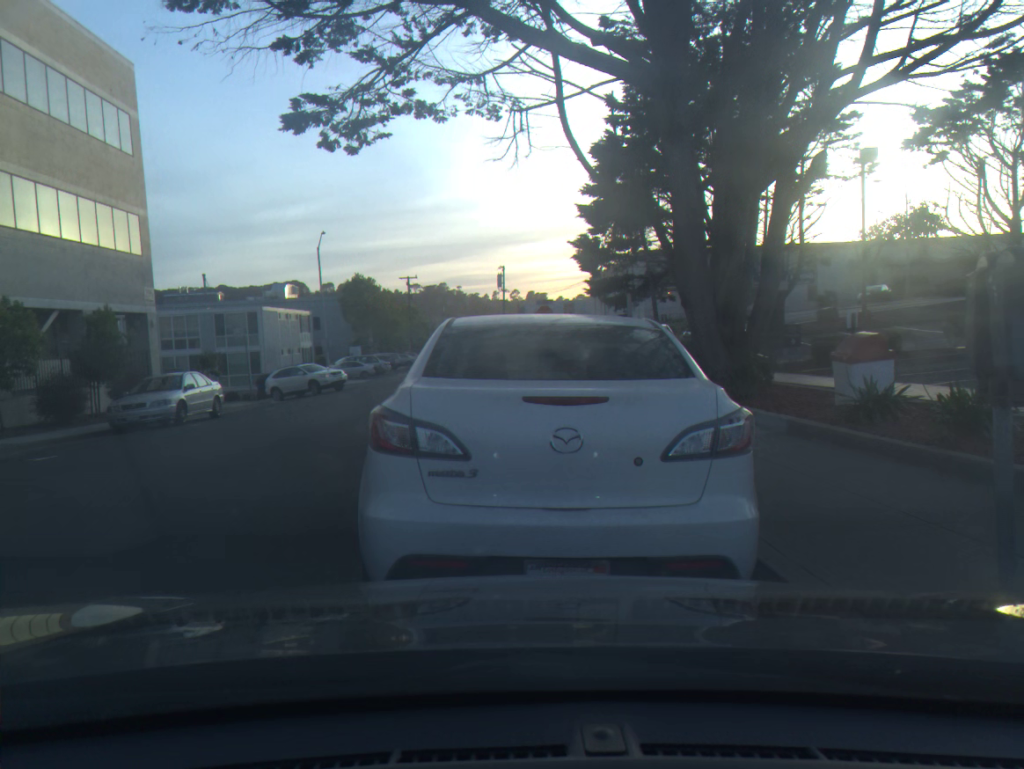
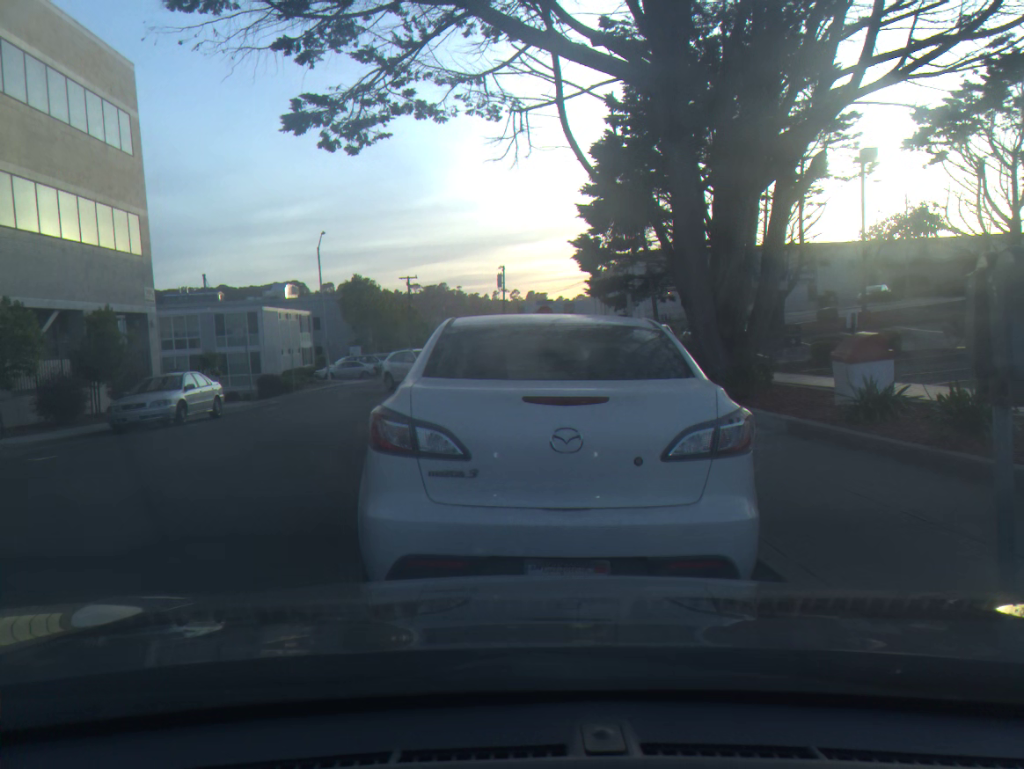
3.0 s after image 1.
(0.0, 0.0) m; 0°
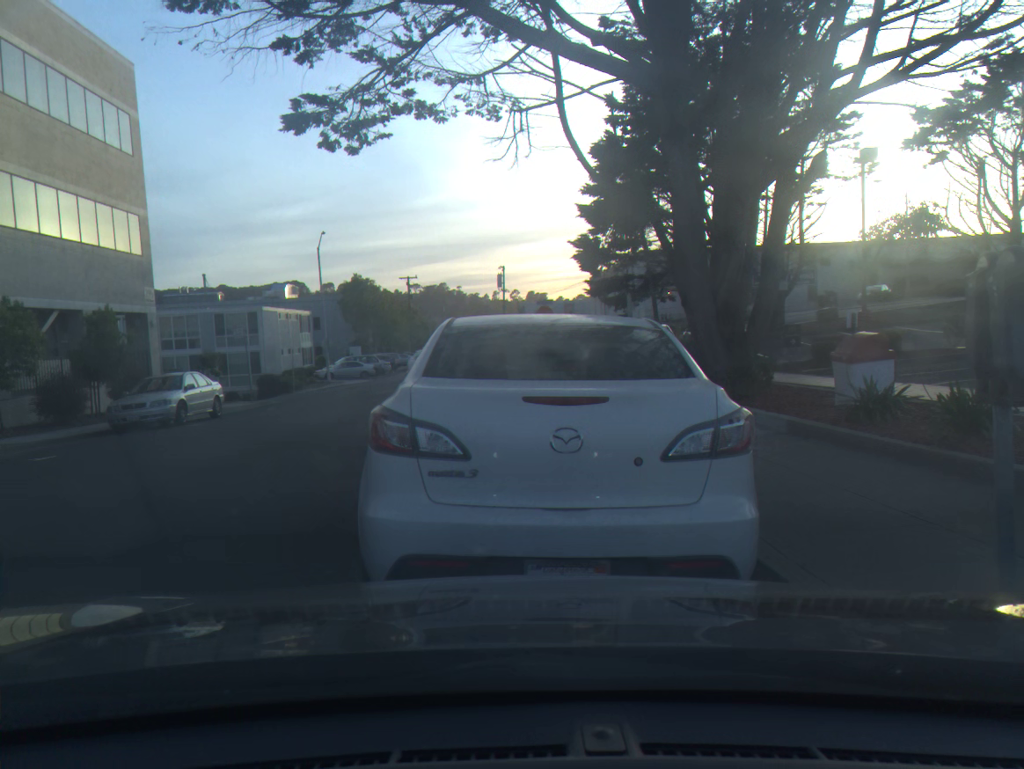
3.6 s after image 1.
(0.0, 0.0) m; 0°
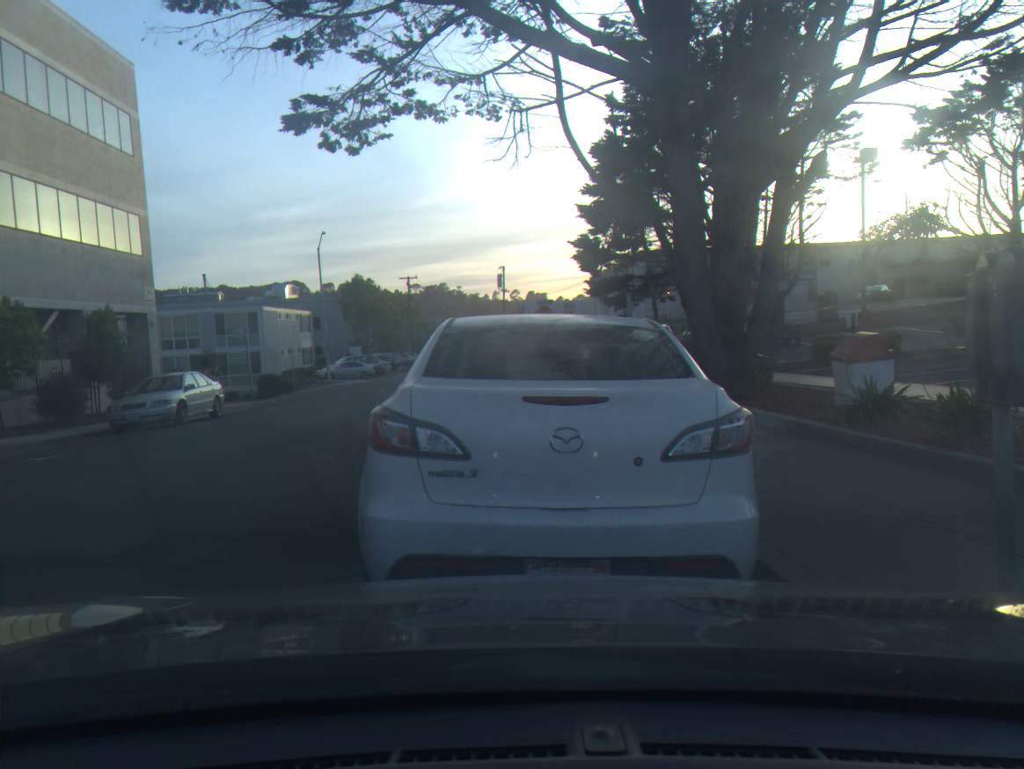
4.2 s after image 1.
(0.0, 0.0) m; 0°
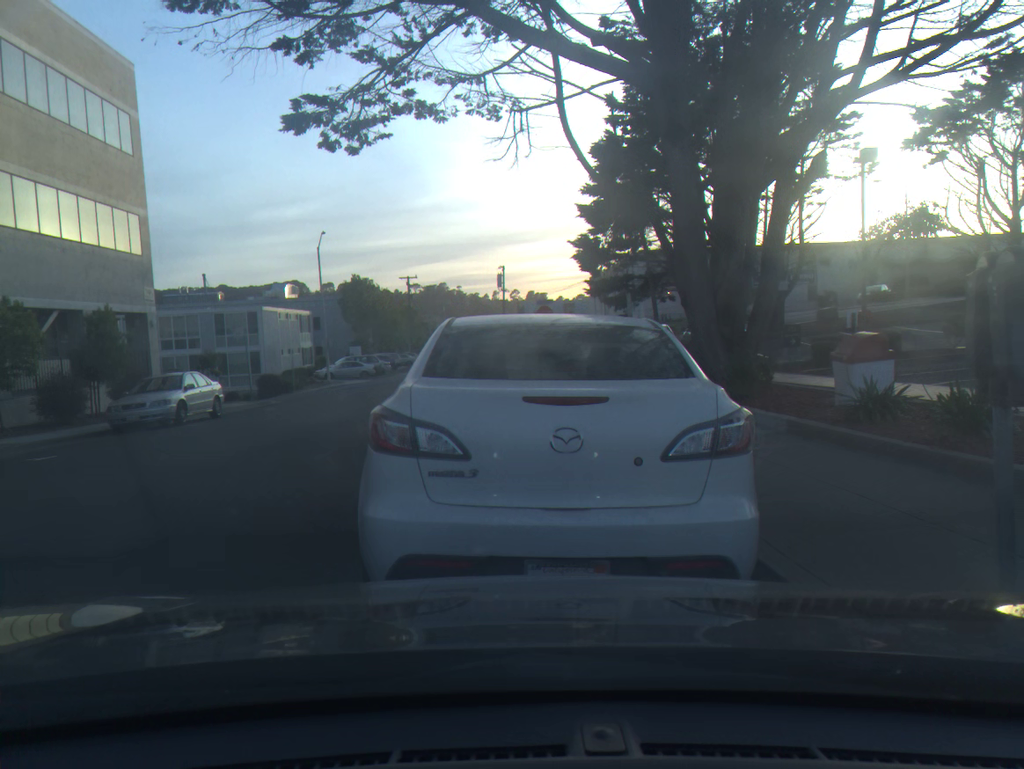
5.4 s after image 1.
(0.0, 0.0) m; 0°
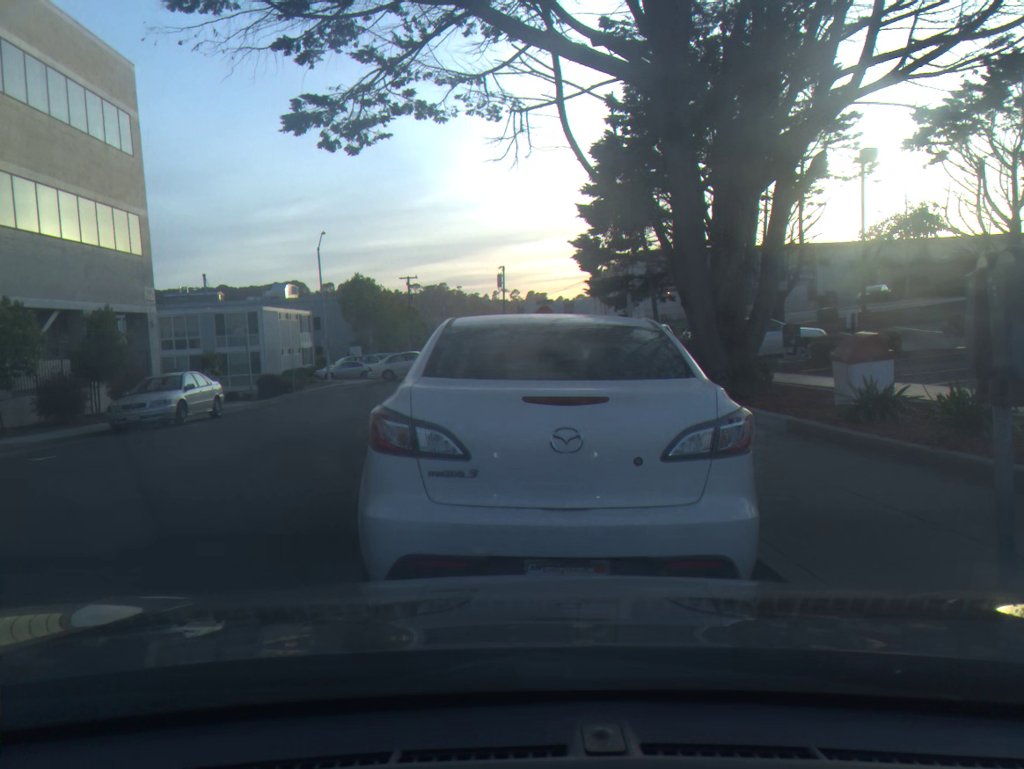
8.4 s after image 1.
(0.0, 0.0) m; 0°
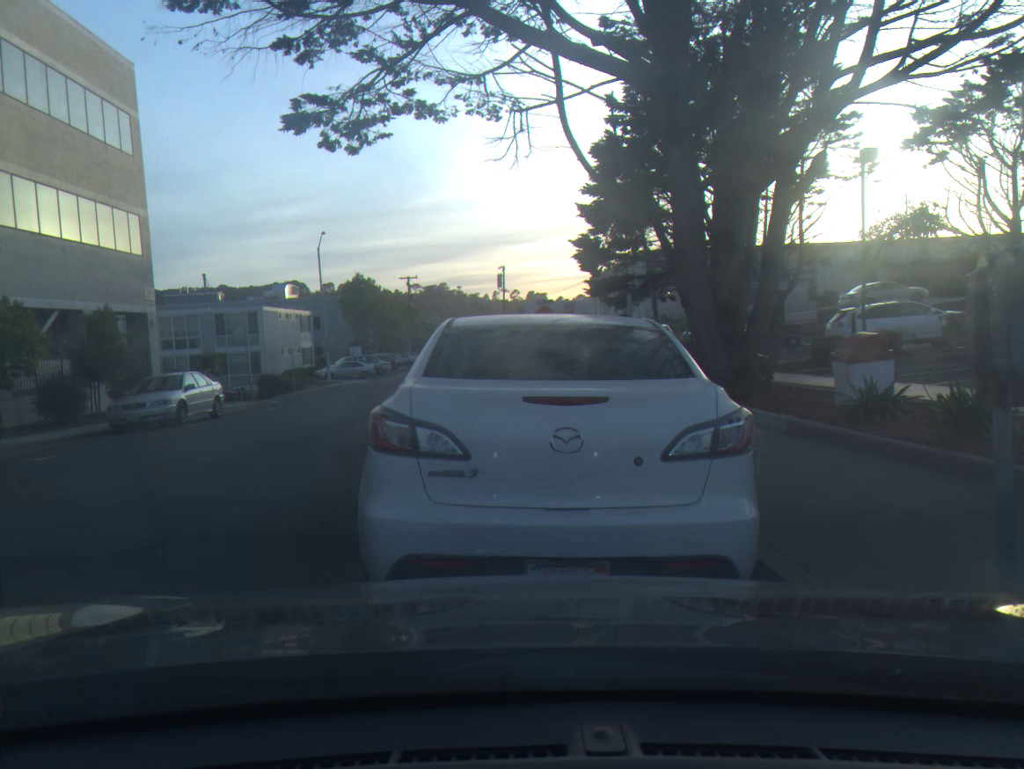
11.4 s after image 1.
(0.0, 0.0) m; 0°
